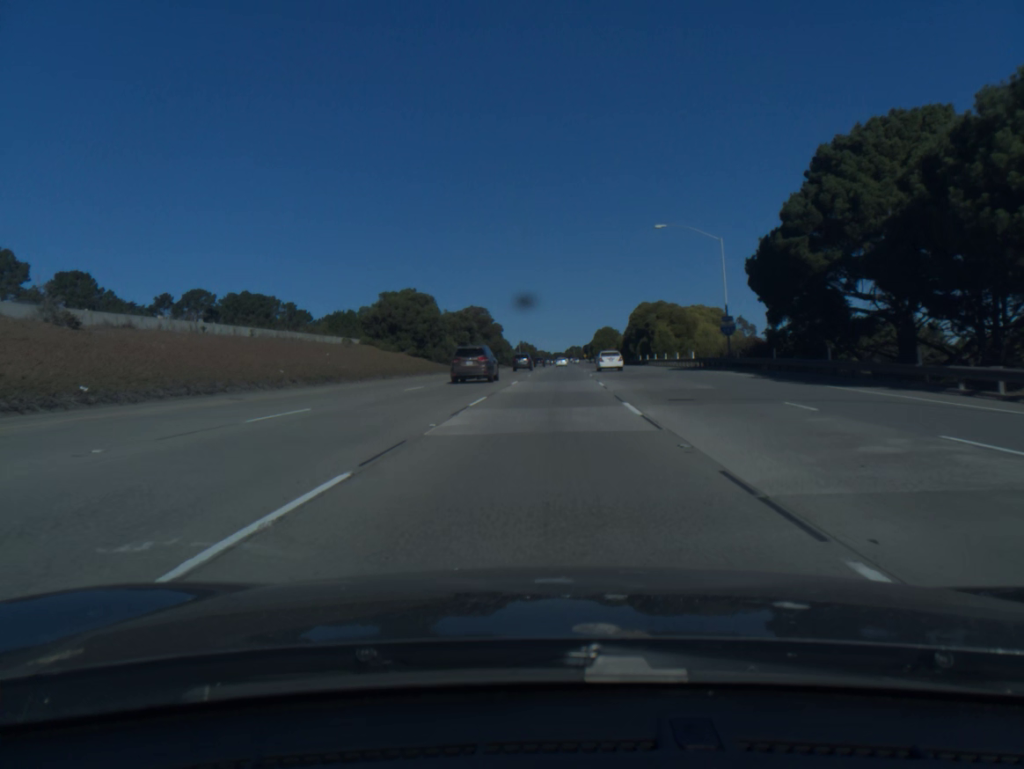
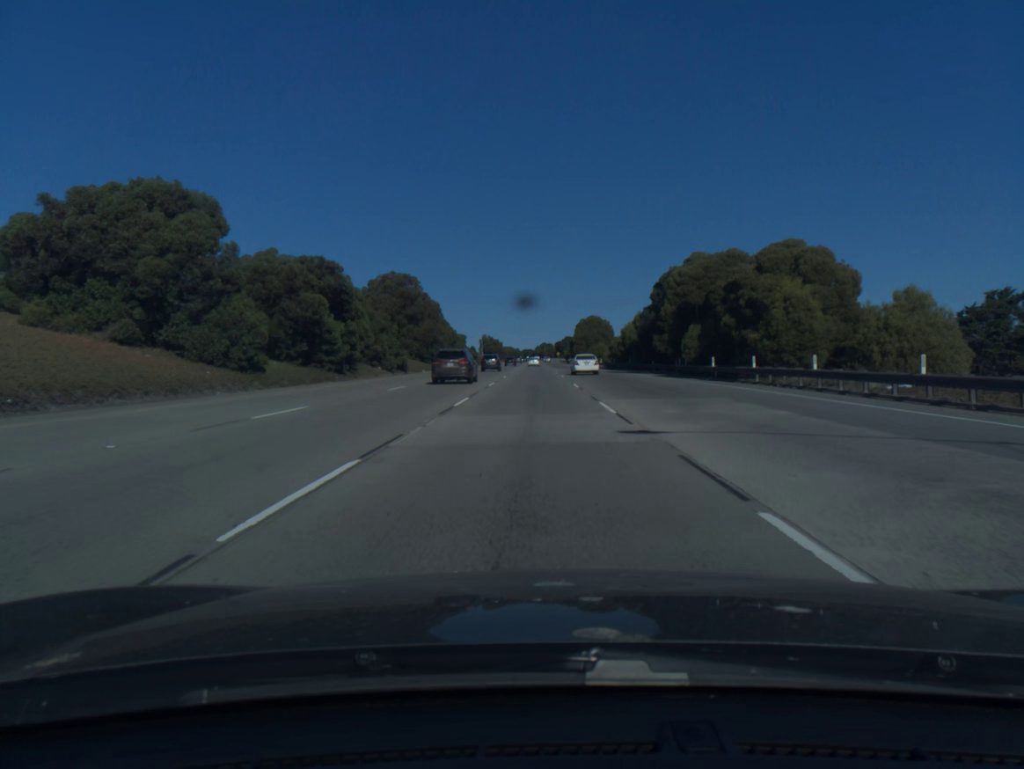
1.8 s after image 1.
(+1.6, +56.9) m; +2°
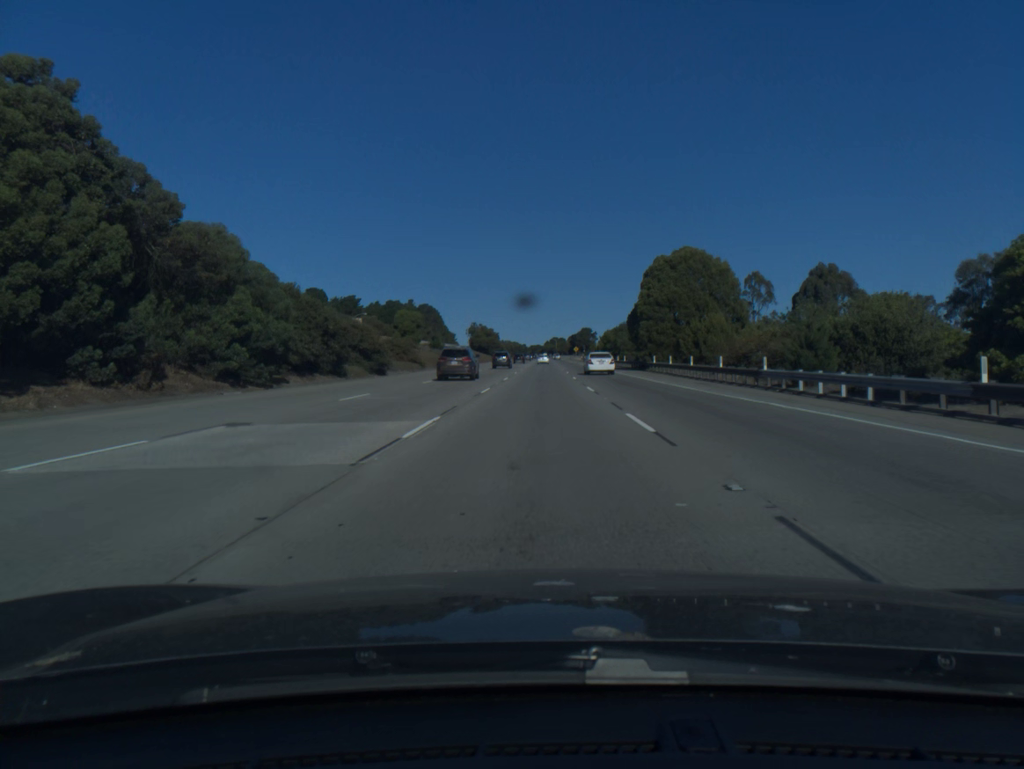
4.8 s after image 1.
(-0.6, +95.8) m; -1°
